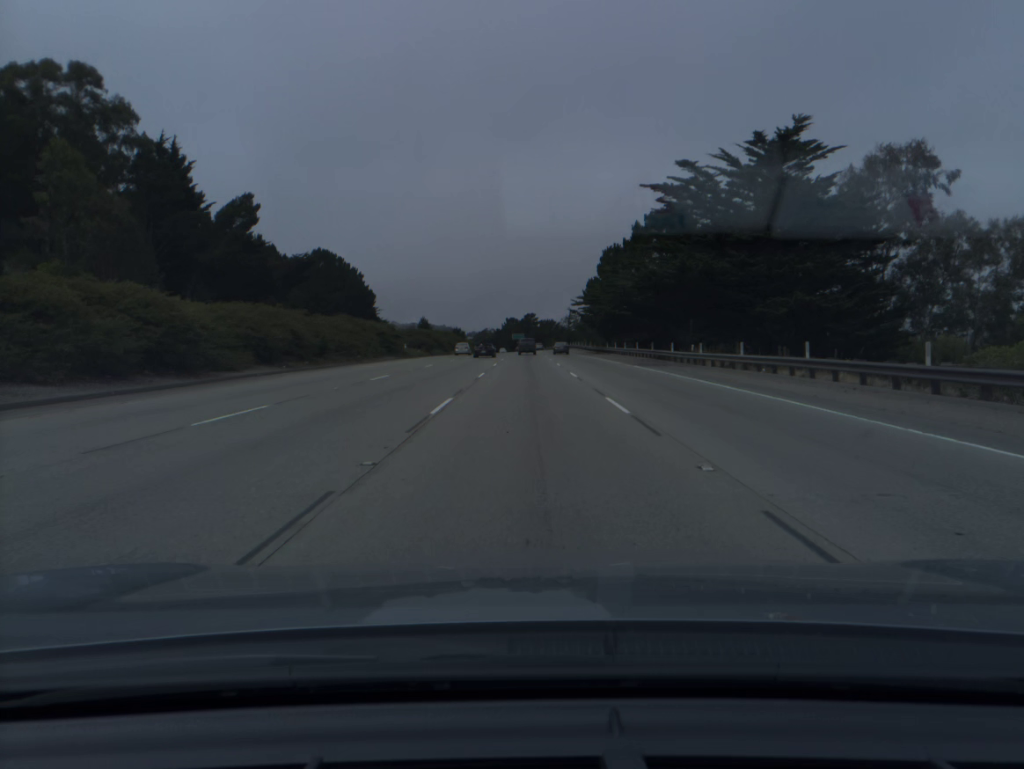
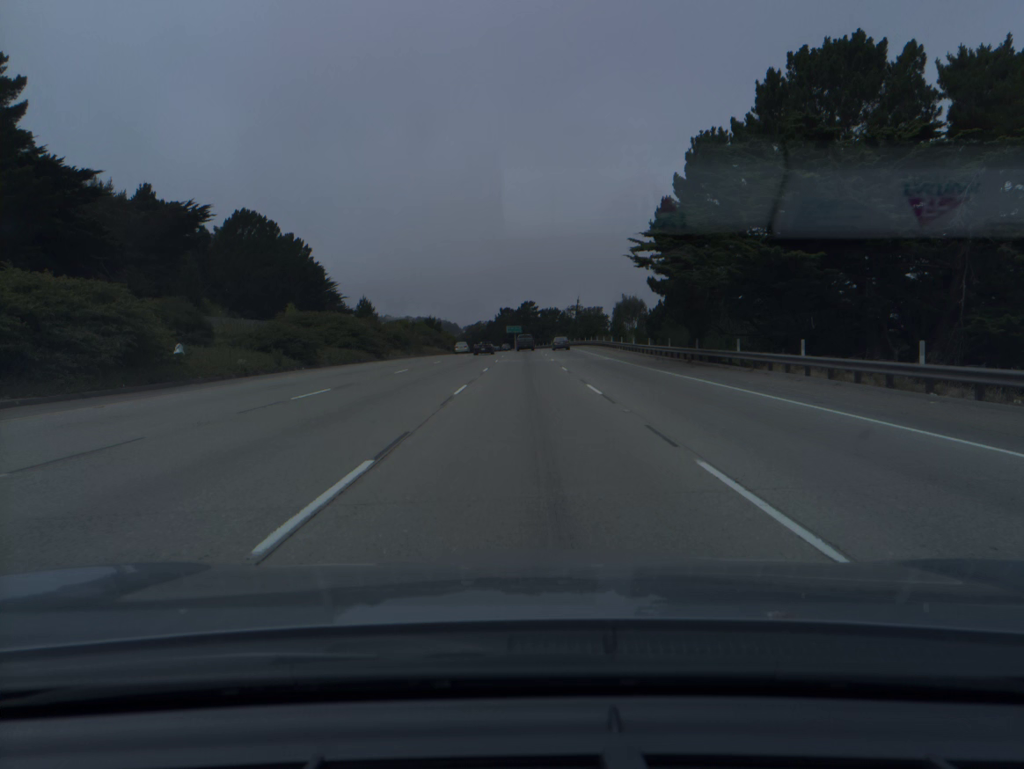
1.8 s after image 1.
(+0.1, +53.0) m; 0°
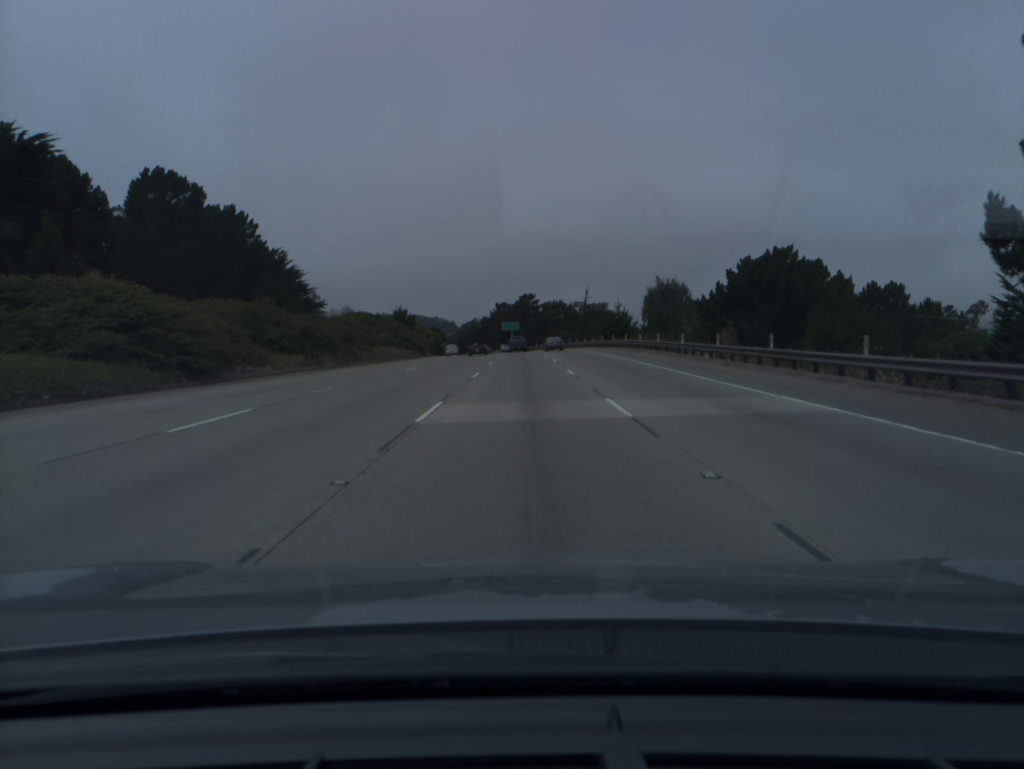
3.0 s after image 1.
(0.0, +35.5) m; 0°
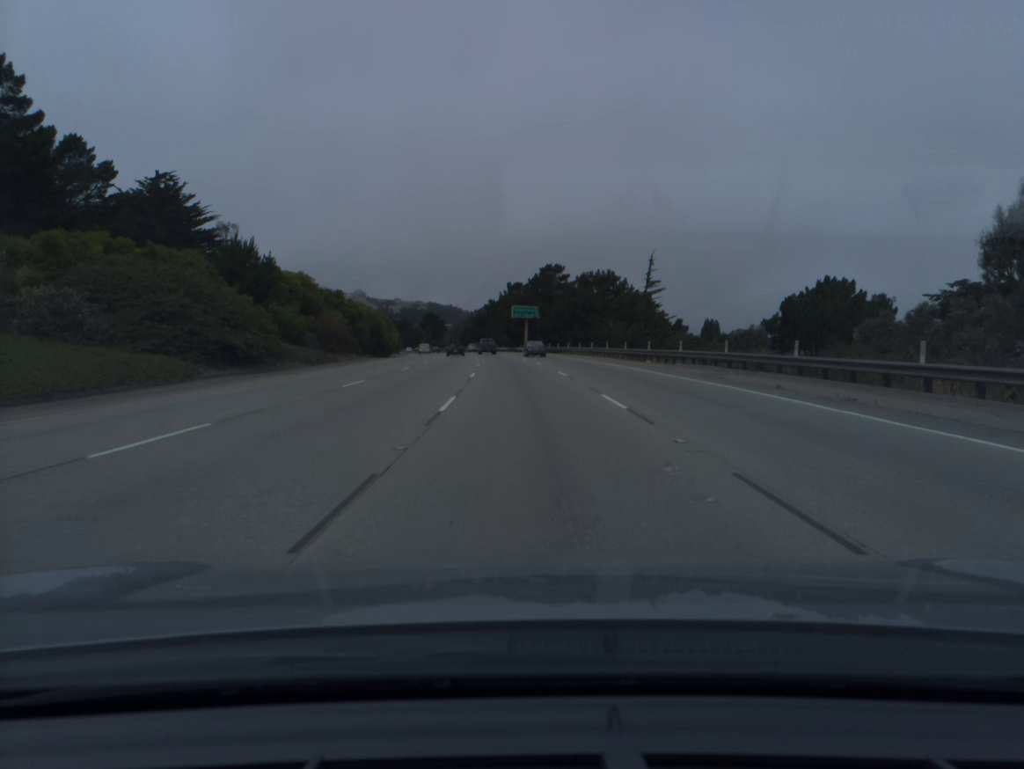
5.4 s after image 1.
(-0.6, +71.1) m; -1°
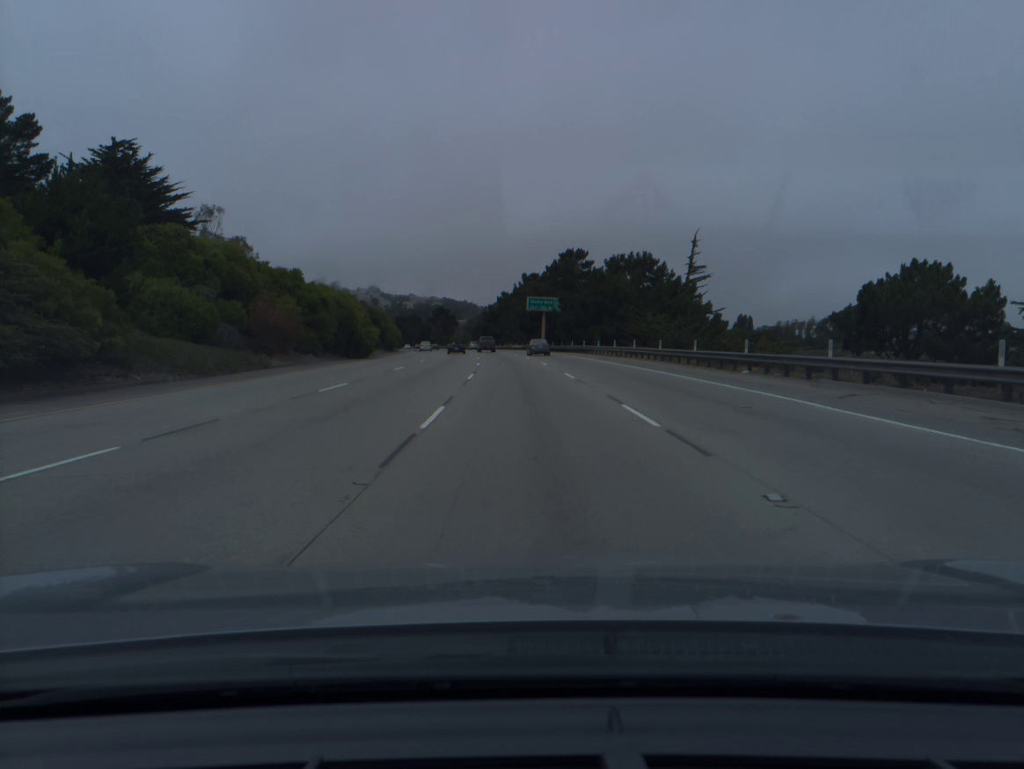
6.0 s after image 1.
(-0.2, +17.8) m; -1°
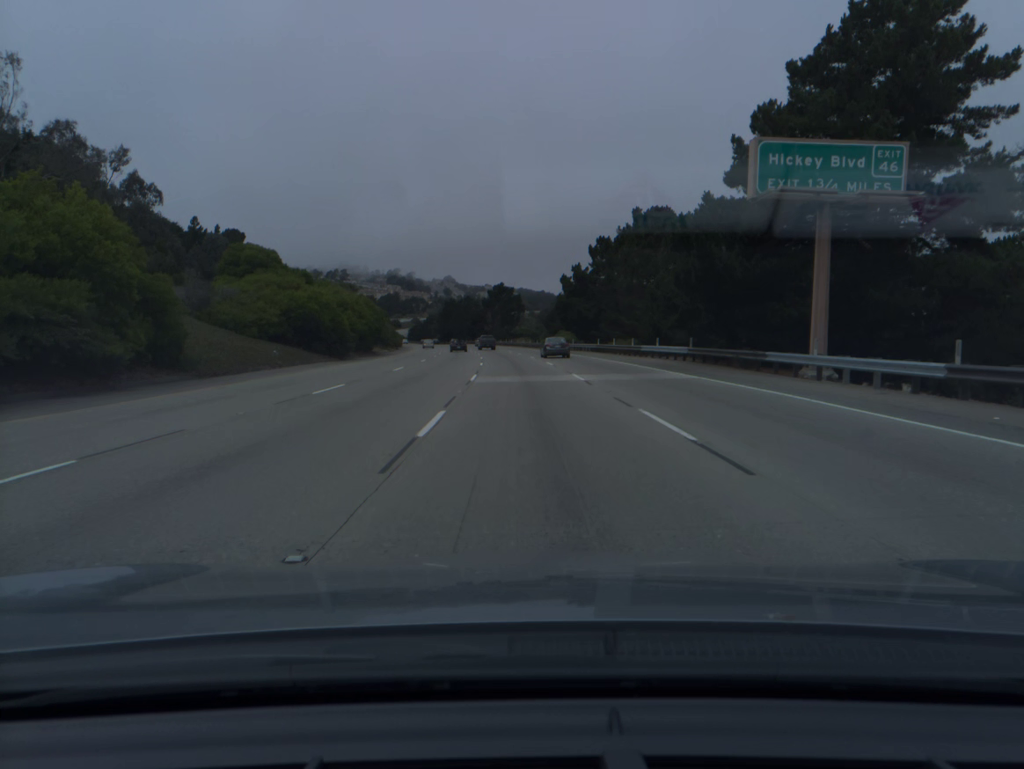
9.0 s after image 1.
(-4.2, +88.9) m; -6°
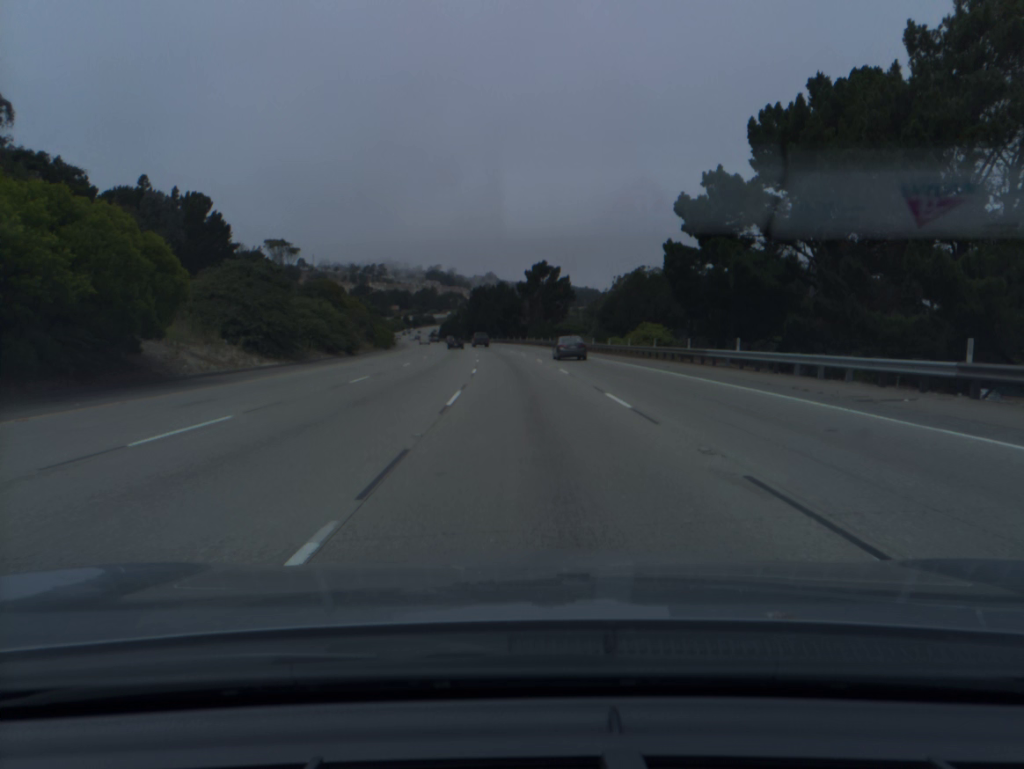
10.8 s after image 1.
(-1.4, +53.3) m; -3°
